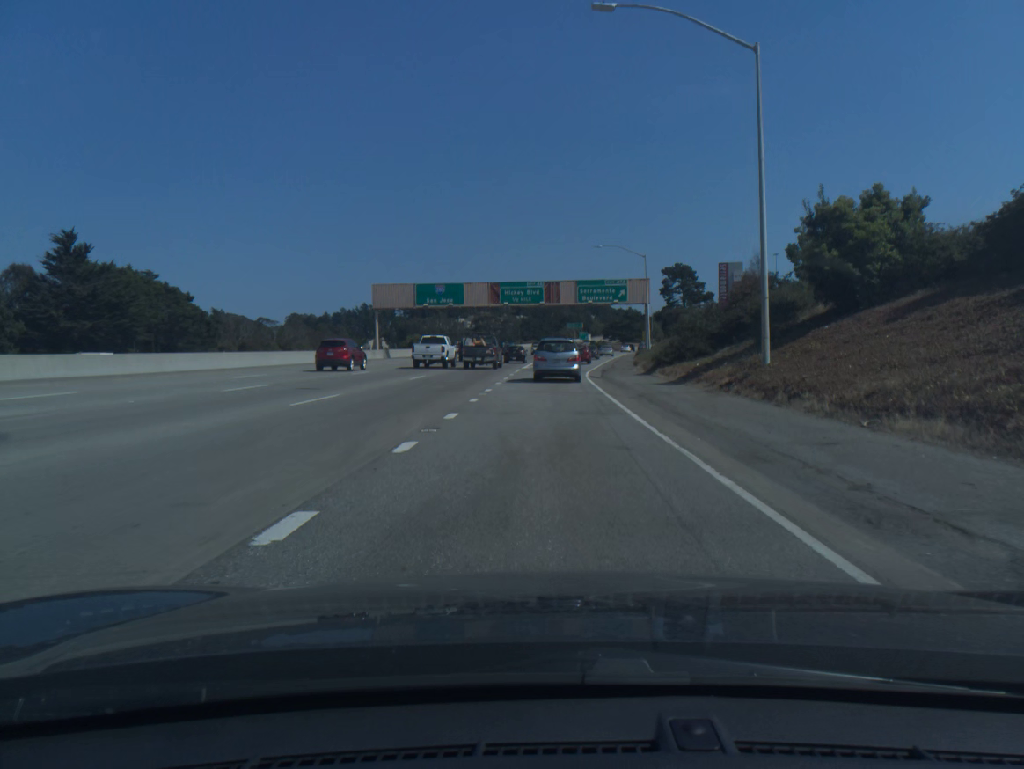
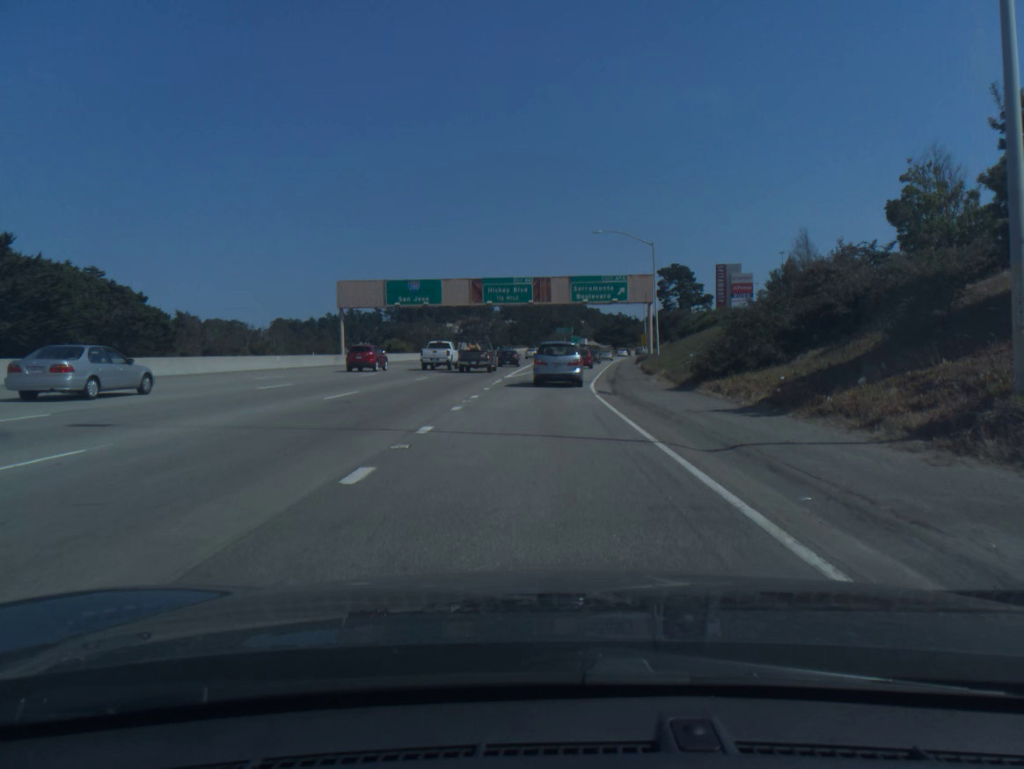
(+0.1, +11.2) m; +1°
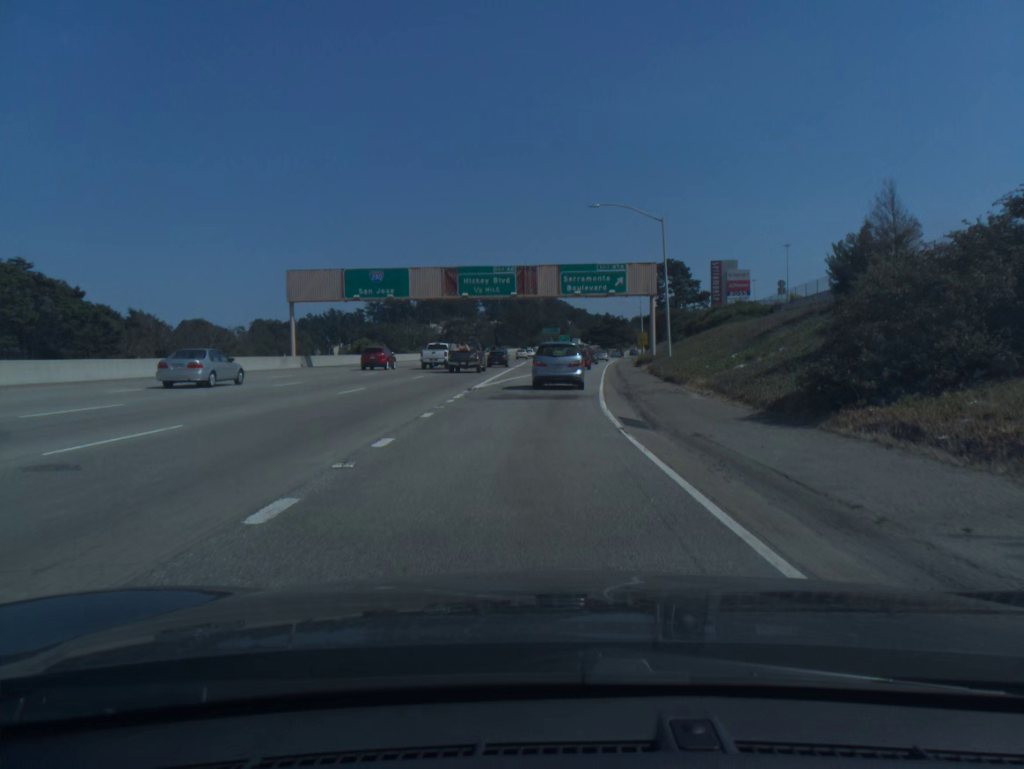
(+0.1, +11.0) m; +1°
